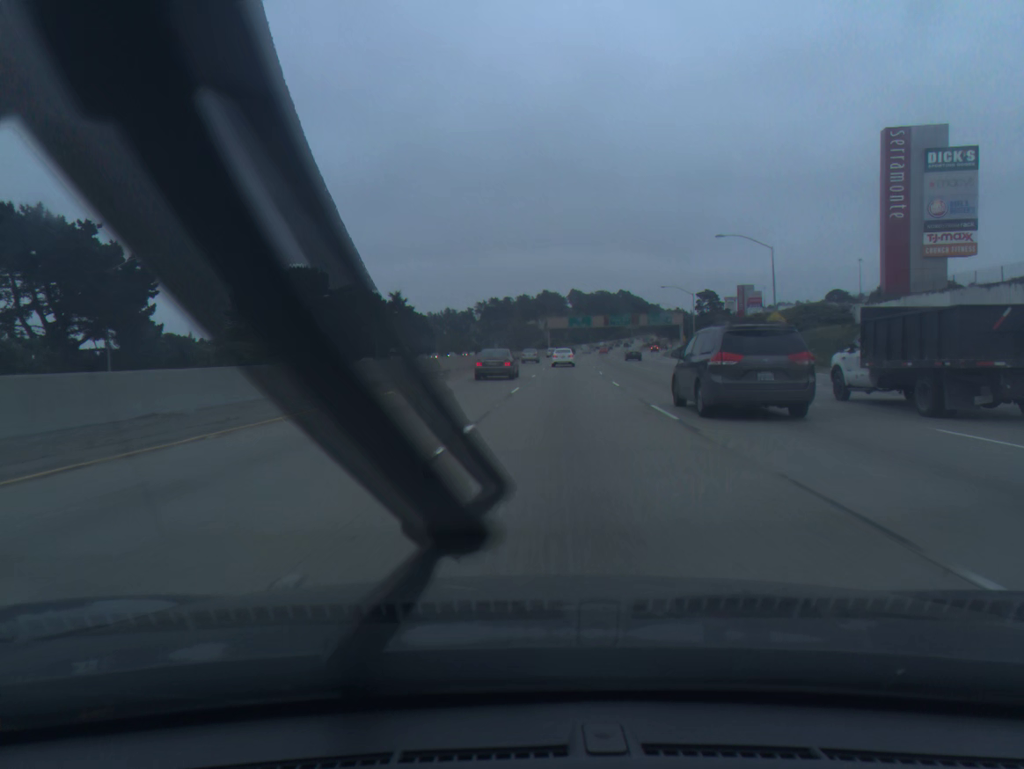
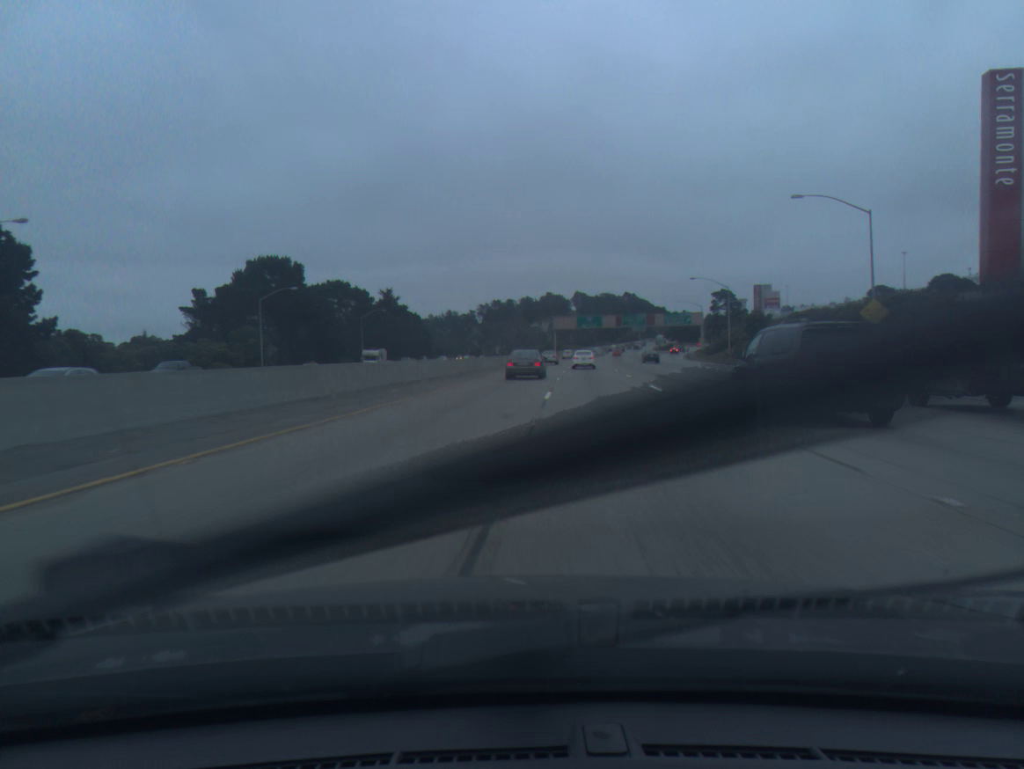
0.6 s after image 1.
(-0.1, +17.5) m; 0°
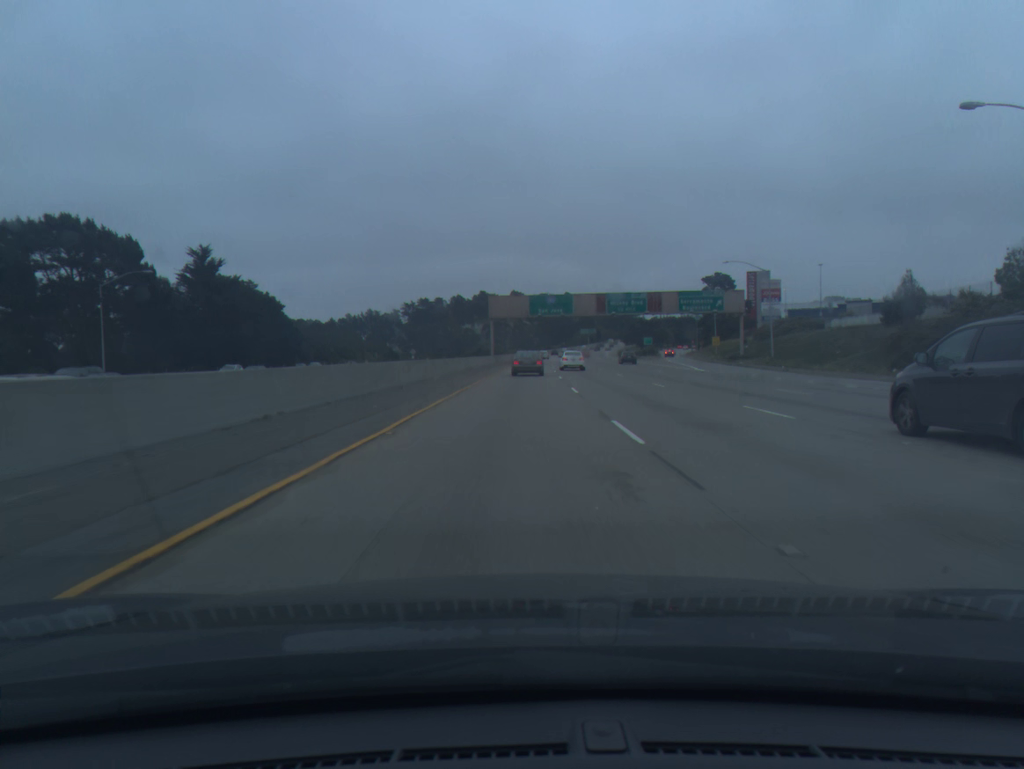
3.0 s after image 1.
(+2.7, +69.6) m; +5°
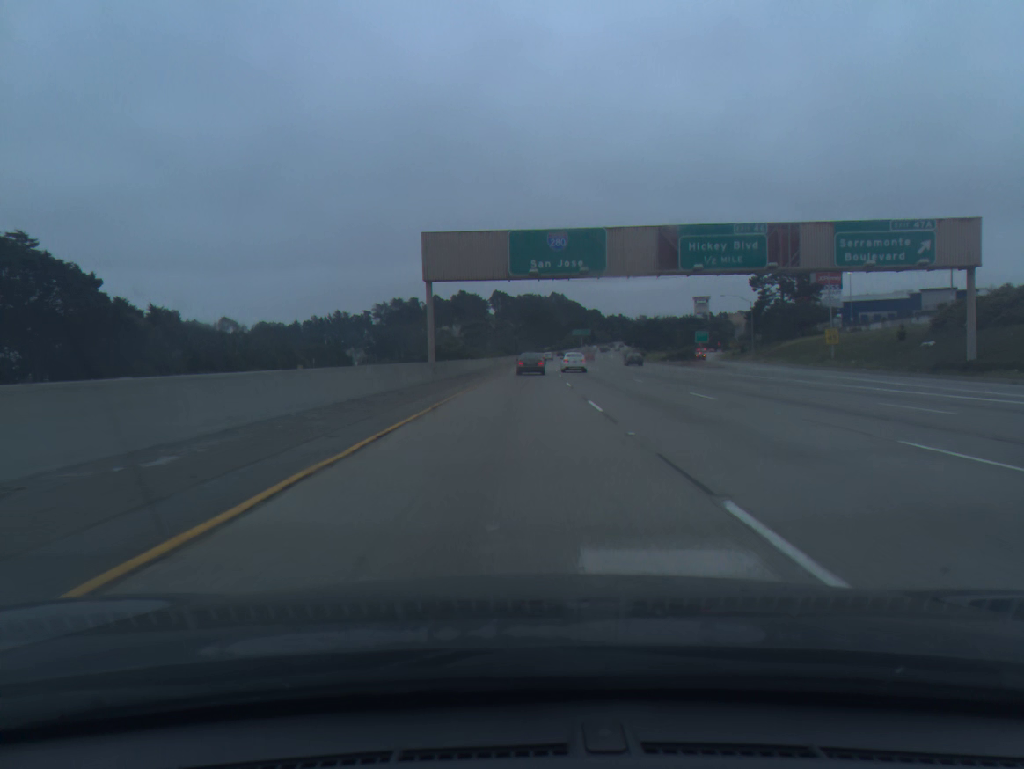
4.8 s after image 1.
(+0.7, +52.1) m; +1°
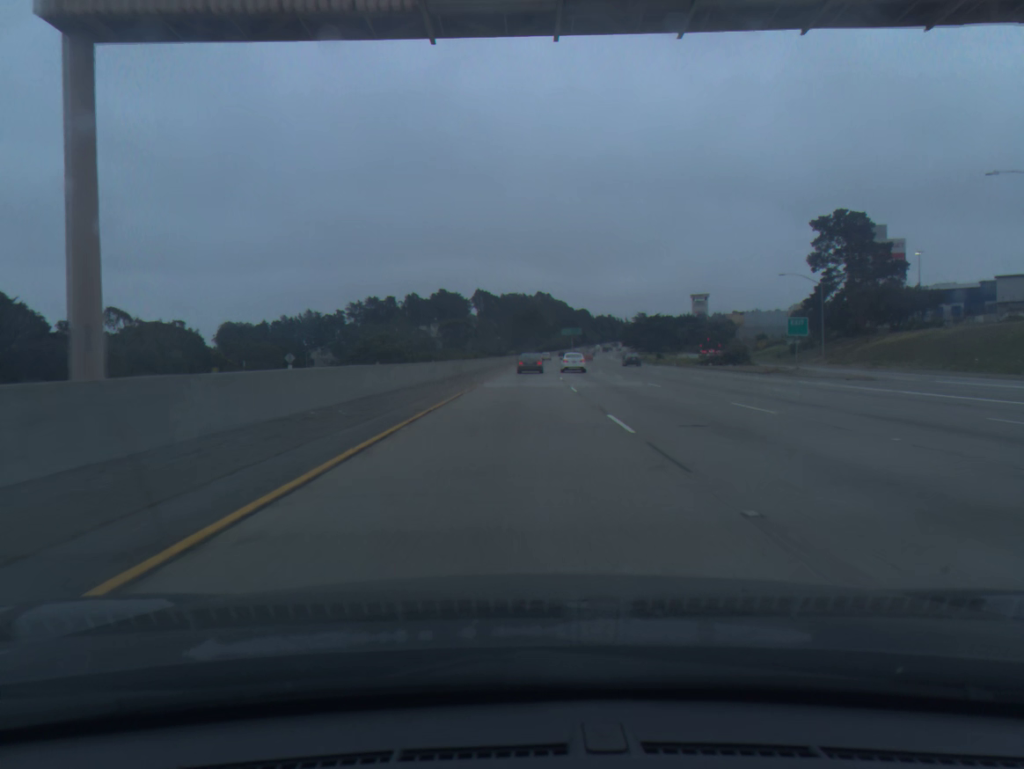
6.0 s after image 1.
(+0.3, +34.7) m; +1°
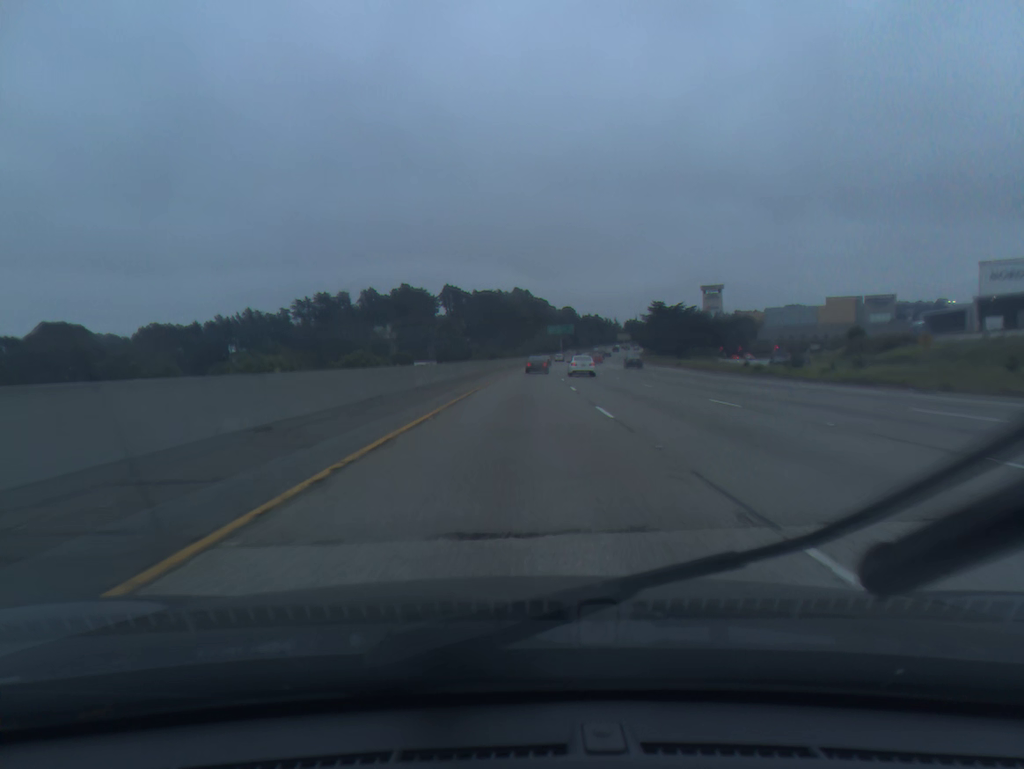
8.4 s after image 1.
(+1.1, +69.9) m; +2°
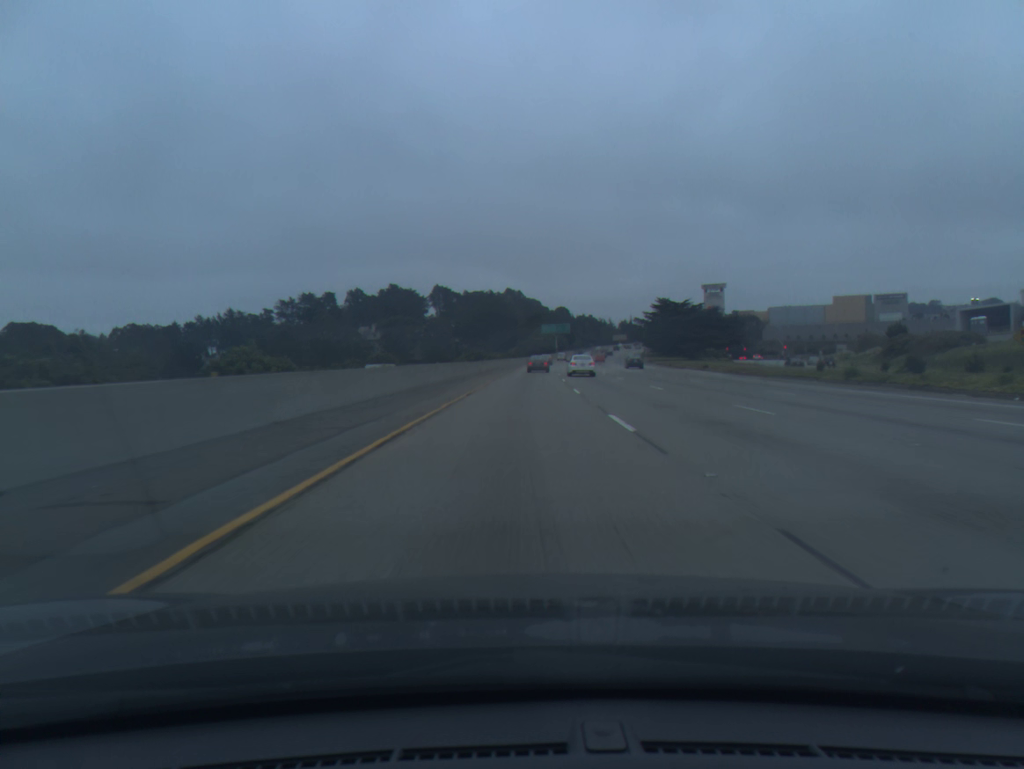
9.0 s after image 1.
(+0.1, +17.7) m; +1°
